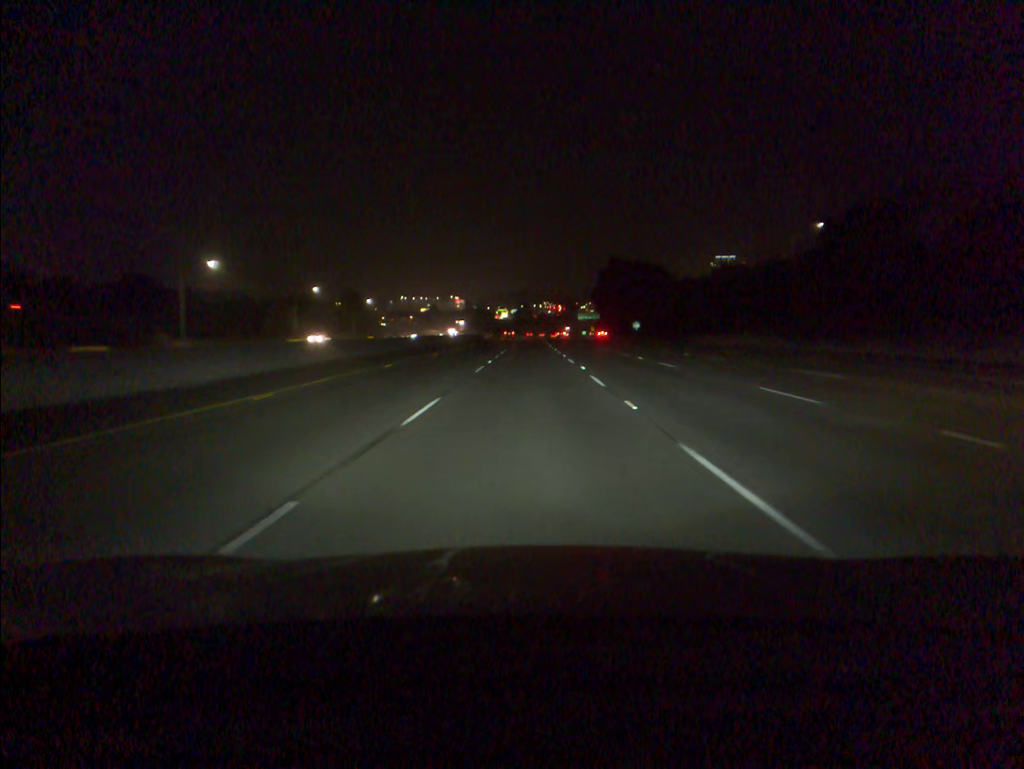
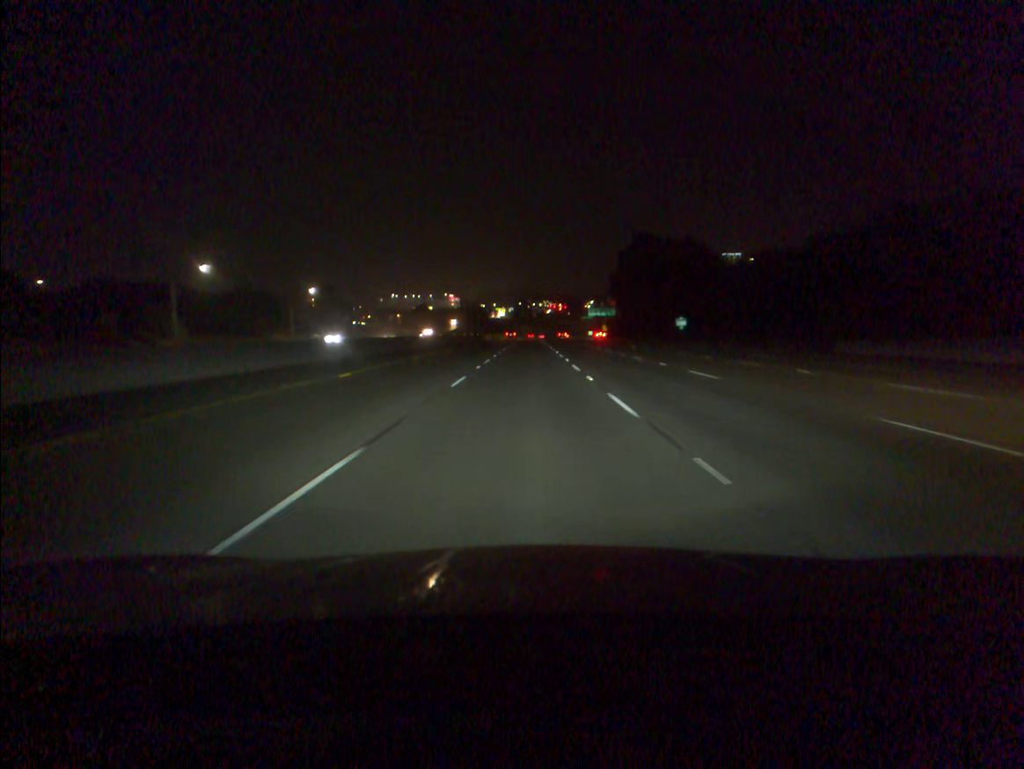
(+0.1, +50.7) m; 0°
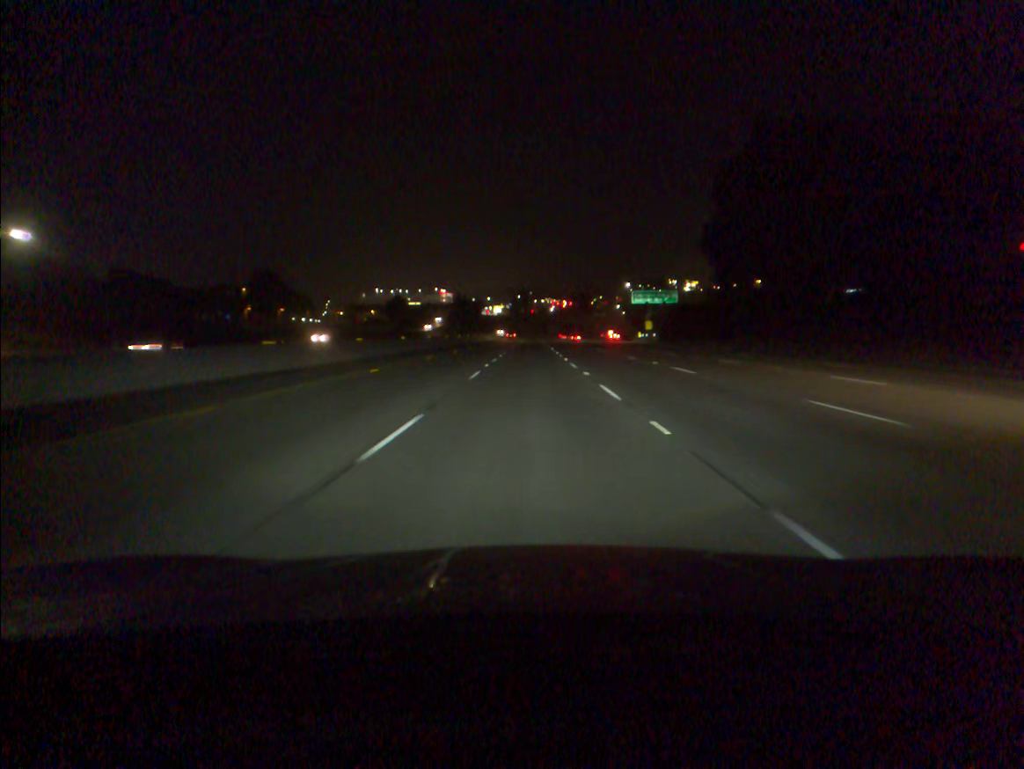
(-0.1, +84.1) m; 0°
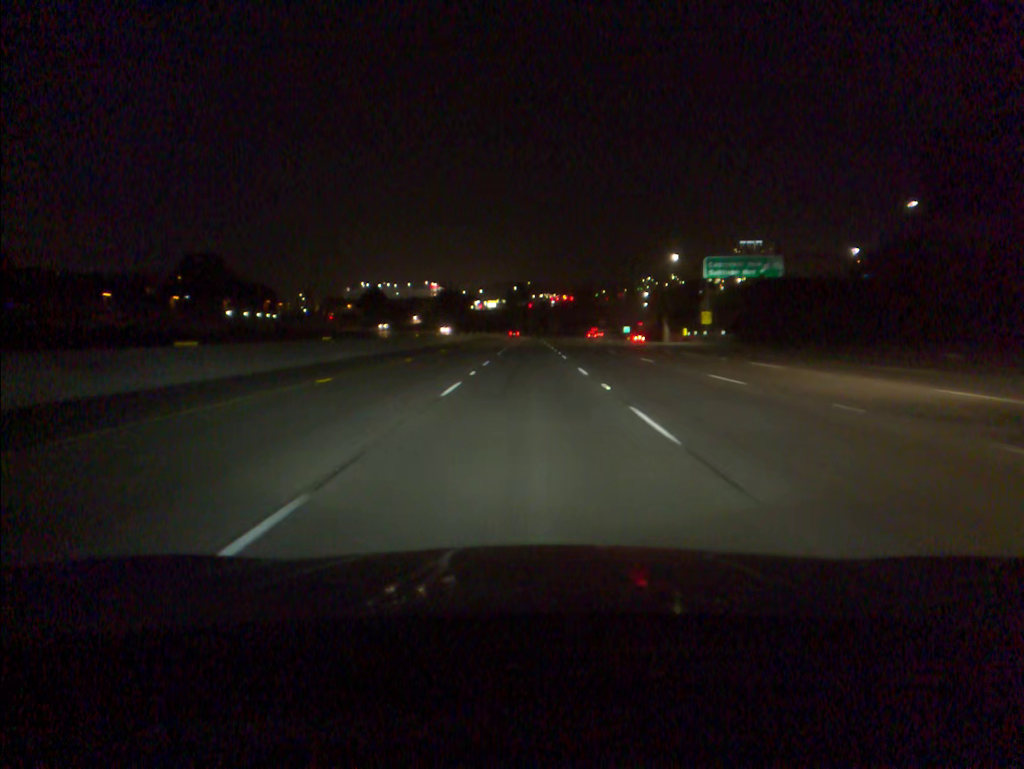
(+0.1, +50.4) m; 0°
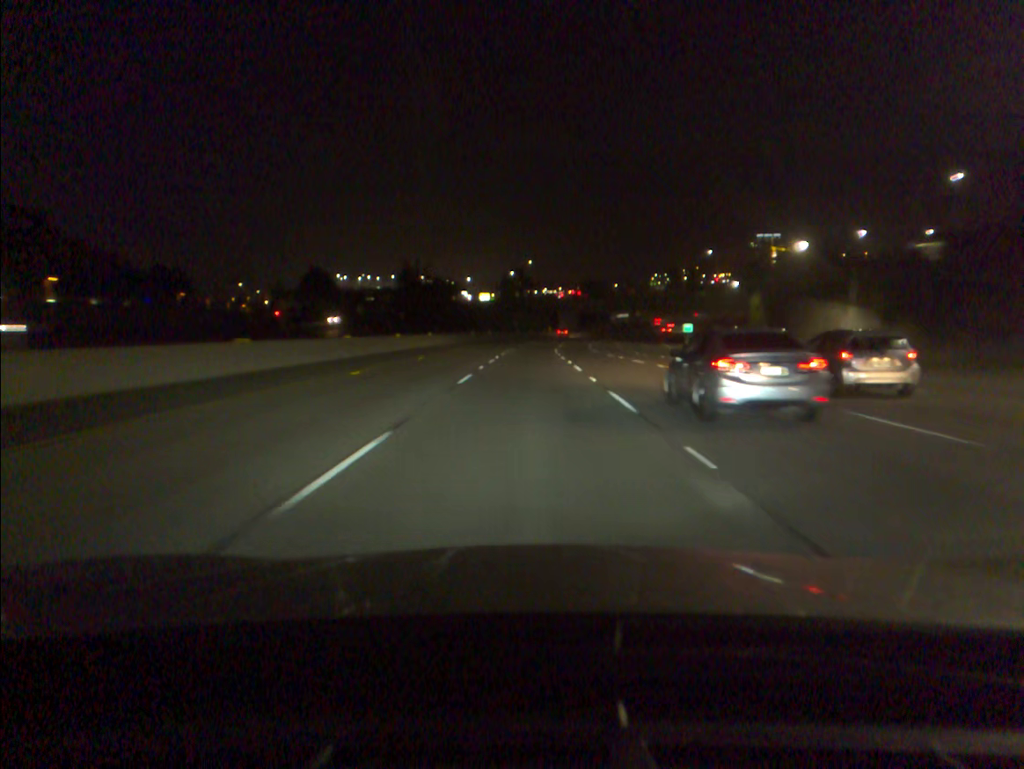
(-0.1, +83.7) m; 0°
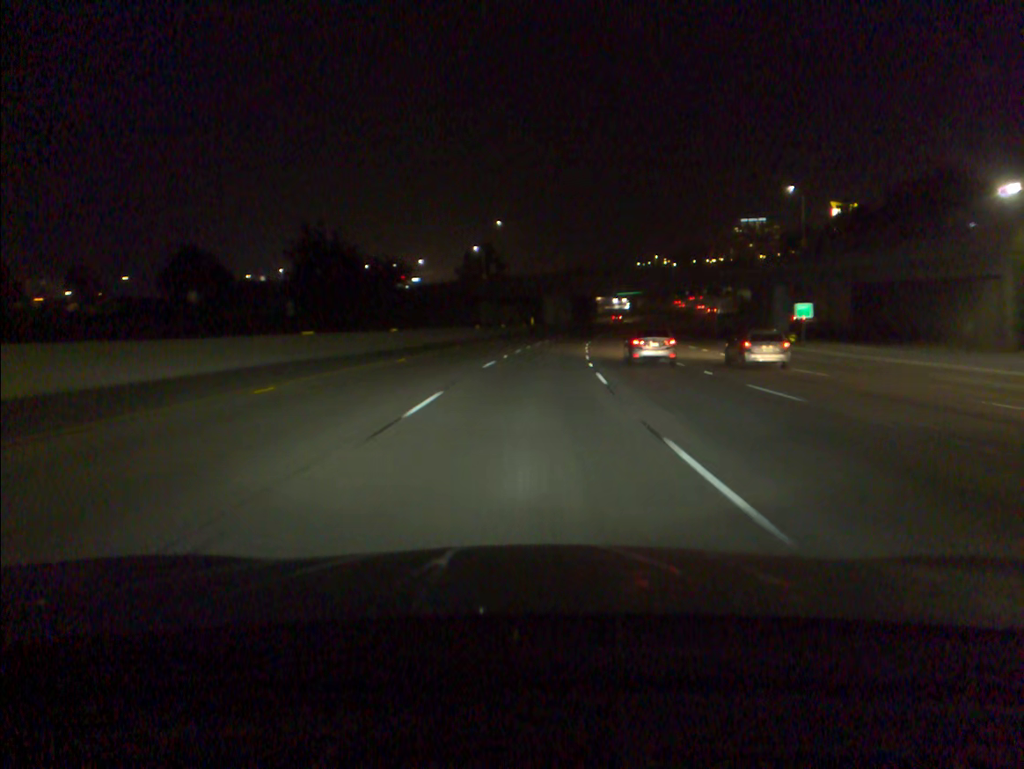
(+0.5, +67.0) m; +2°
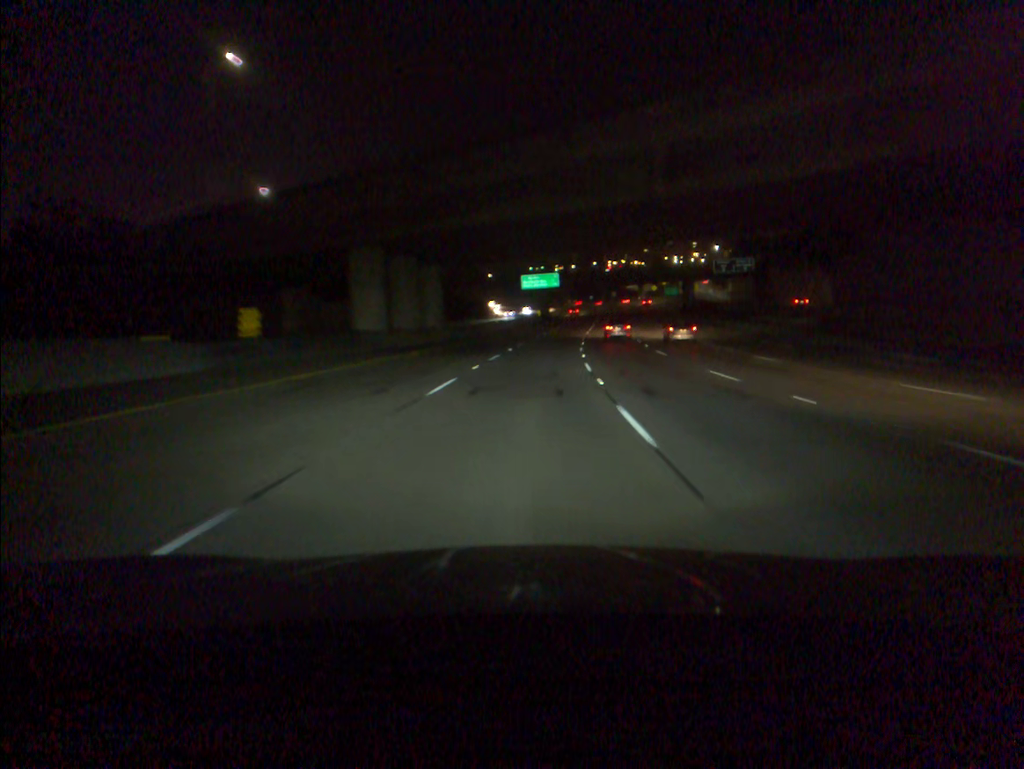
(+5.6, +83.7) m; +8°
